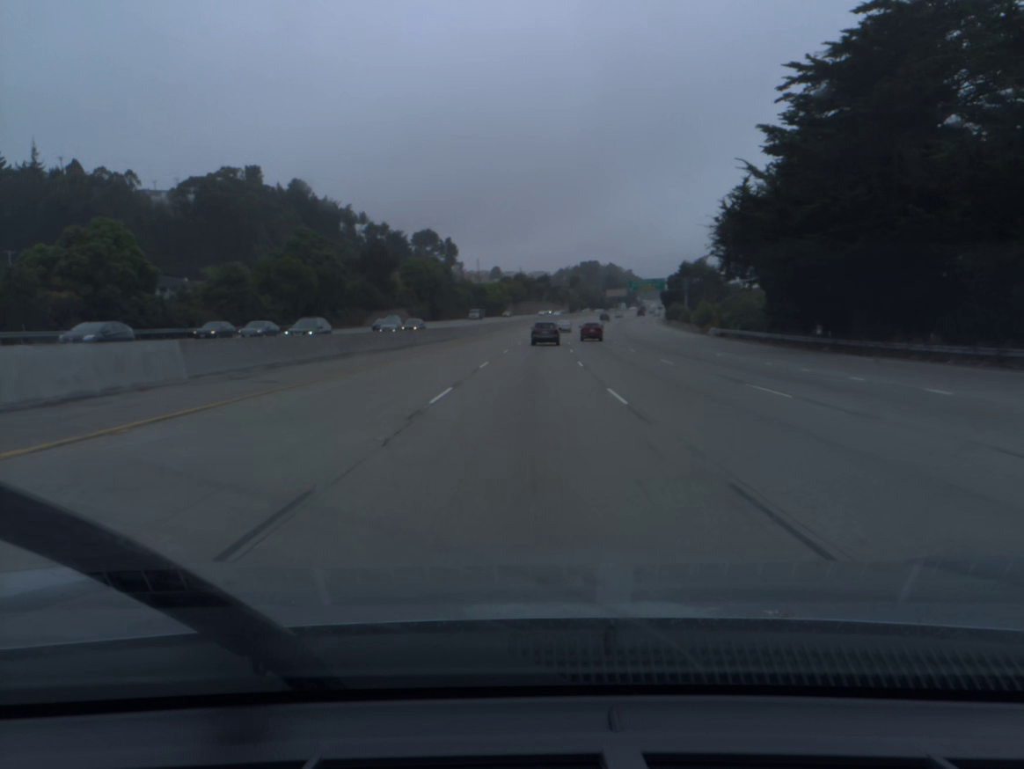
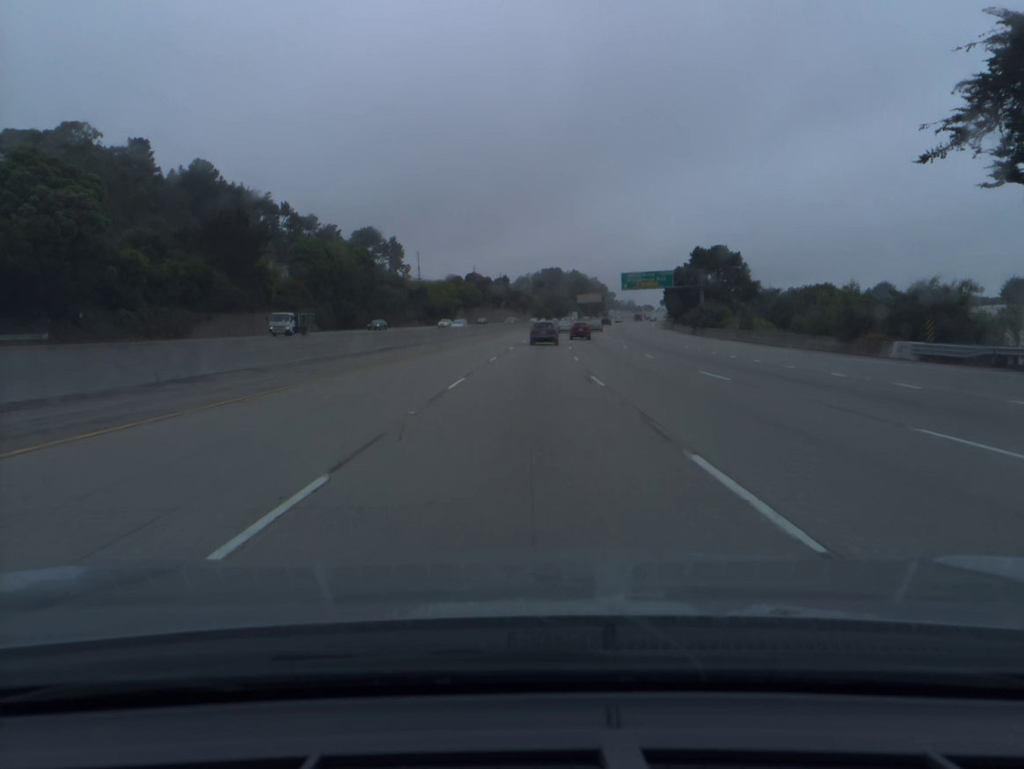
(+1.4, +53.6) m; +3°
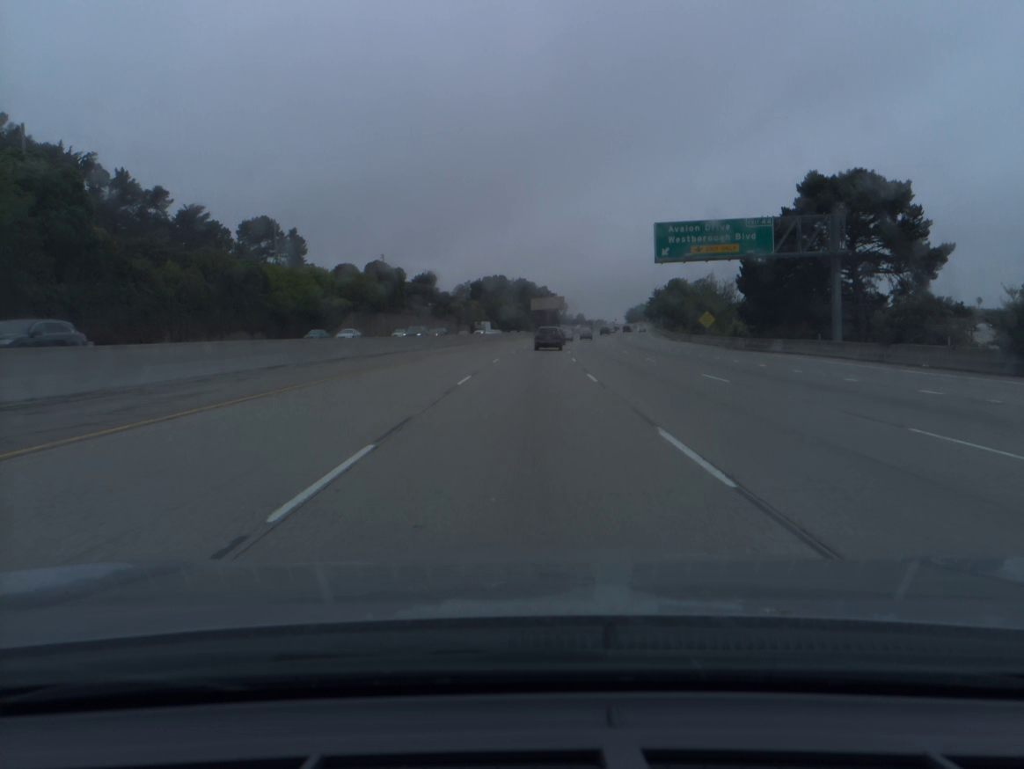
(+2.5, +70.8) m; +4°
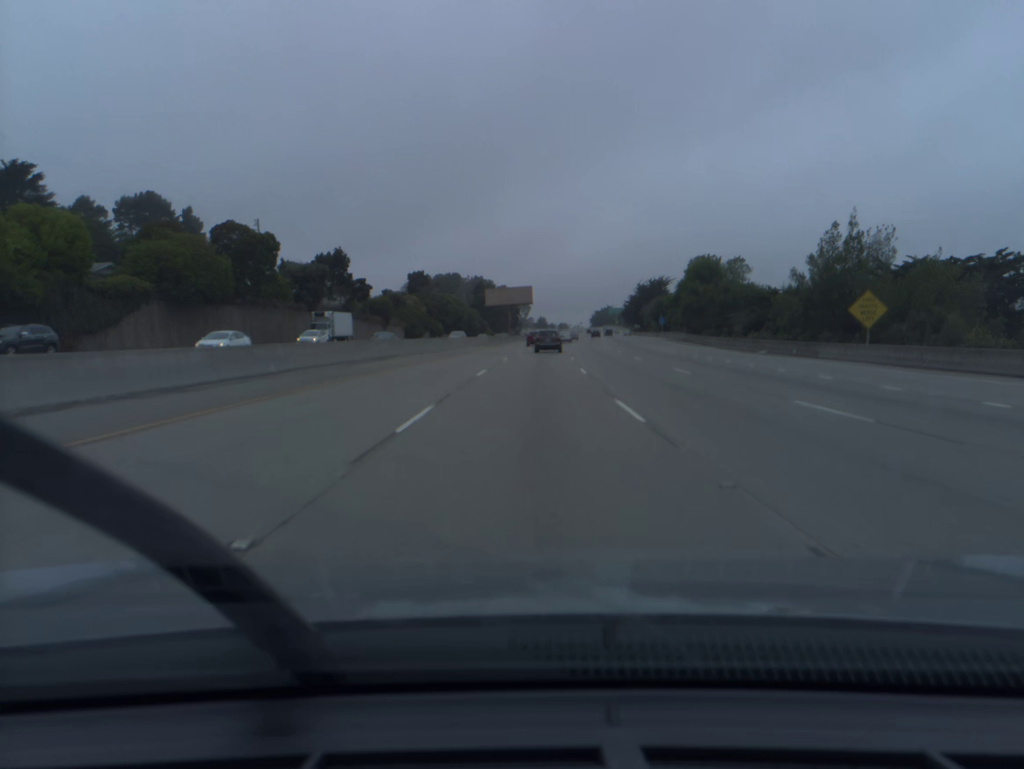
(+1.3, +53.0) m; +3°
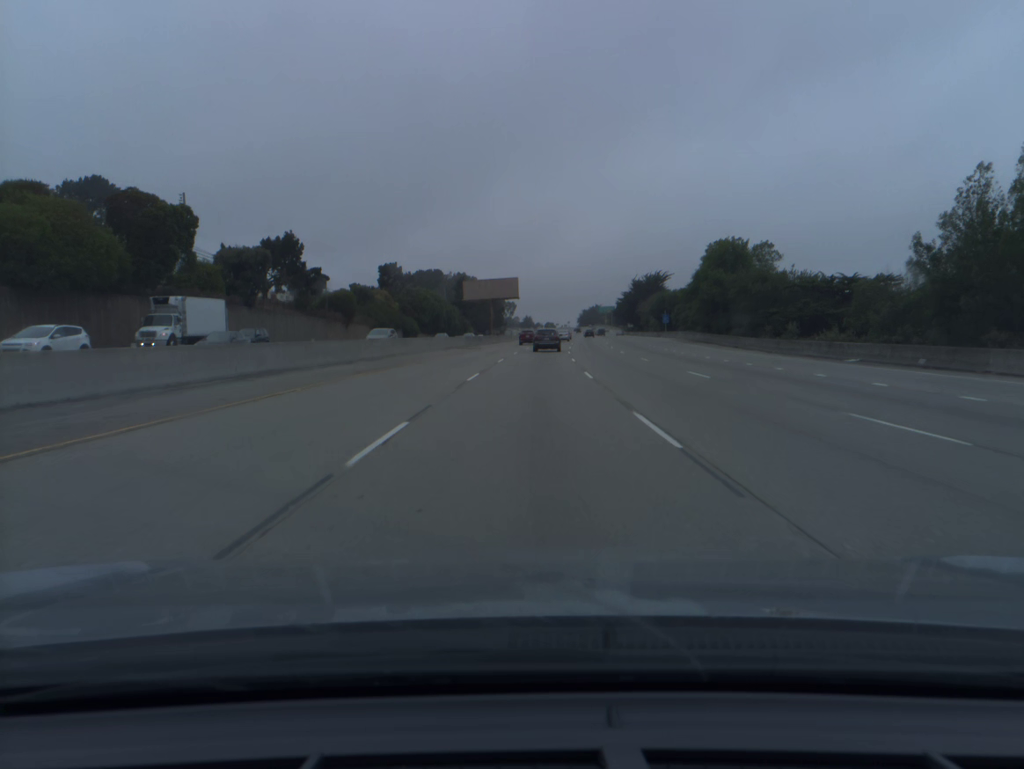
(+0.2, +17.7) m; +1°
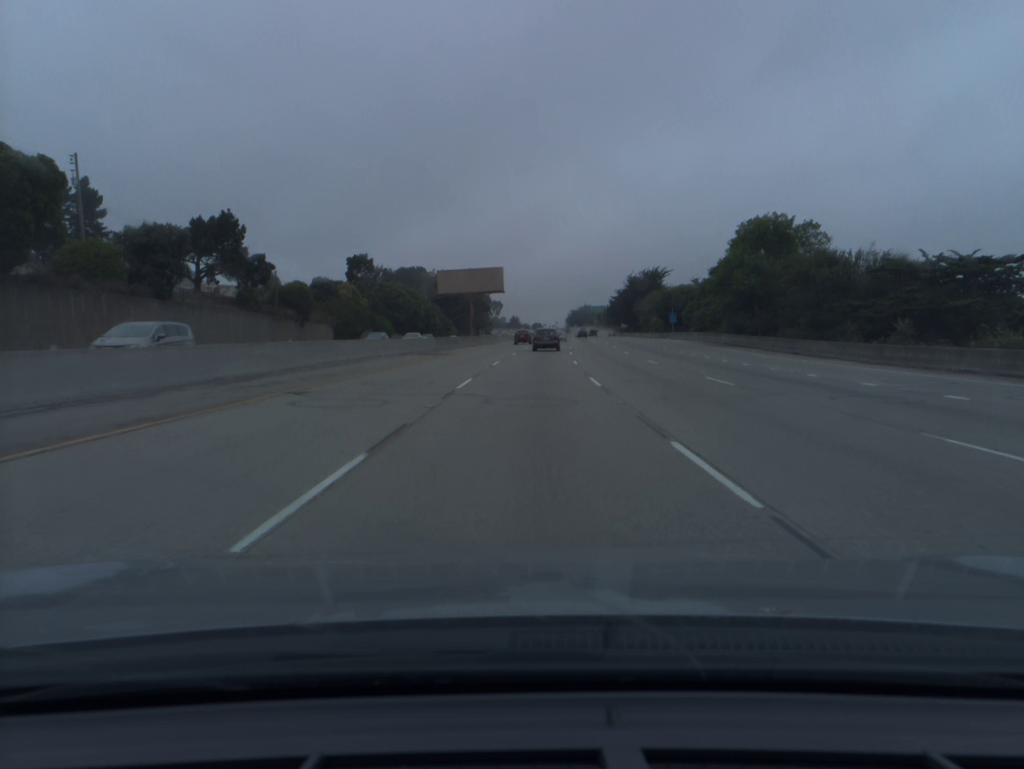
(+0.1, +17.7) m; +1°
